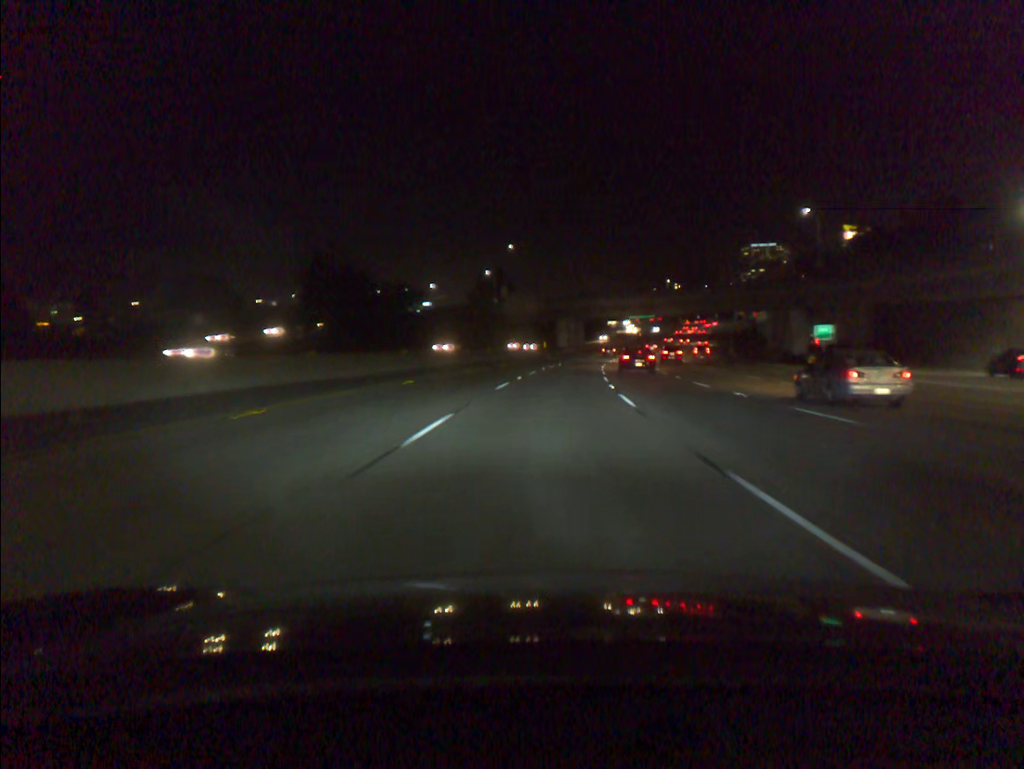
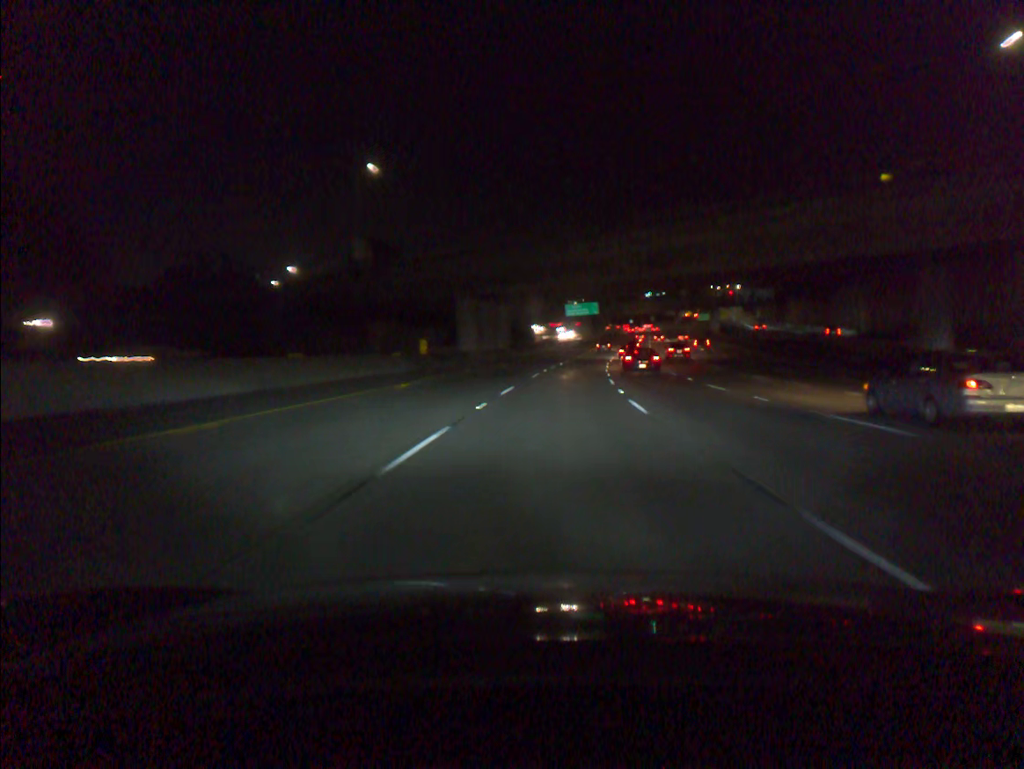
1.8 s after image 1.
(+2.8, +60.4) m; +6°
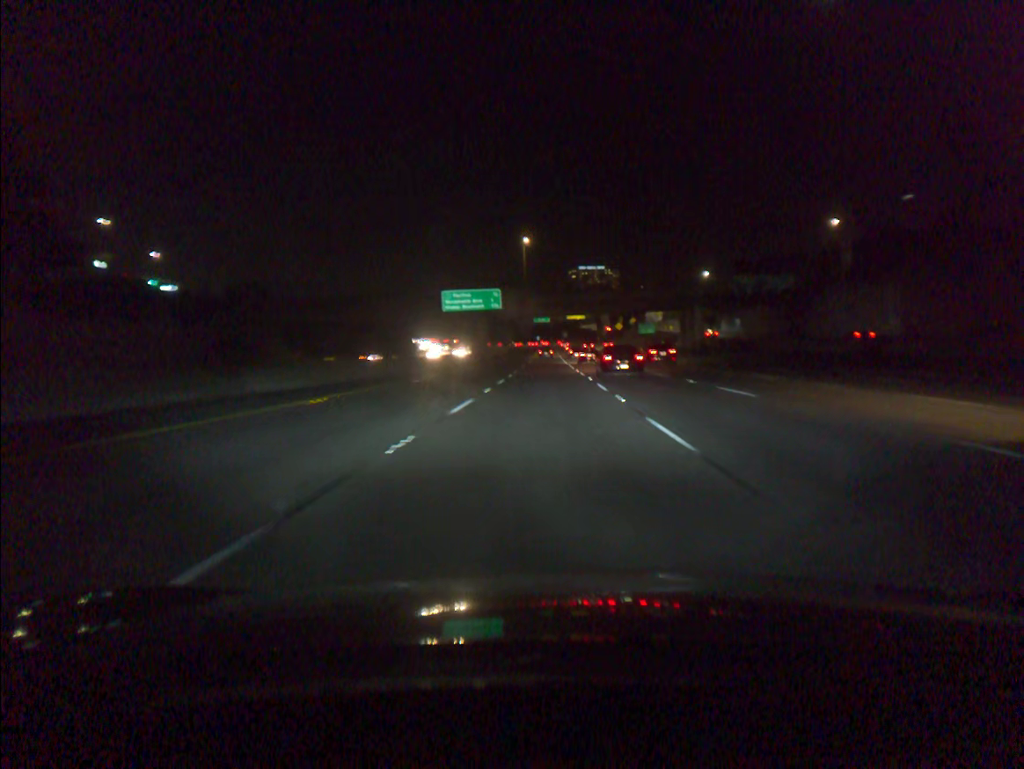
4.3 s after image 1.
(+5.6, +79.5) m; +7°
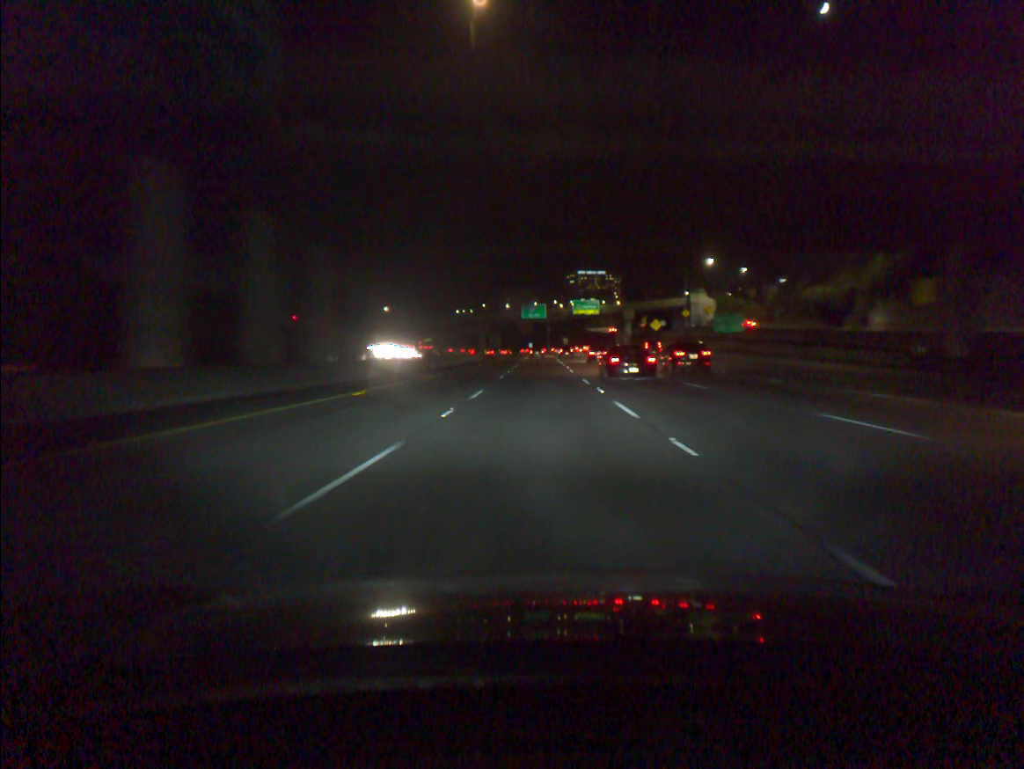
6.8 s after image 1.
(+0.9, +82.4) m; +1°
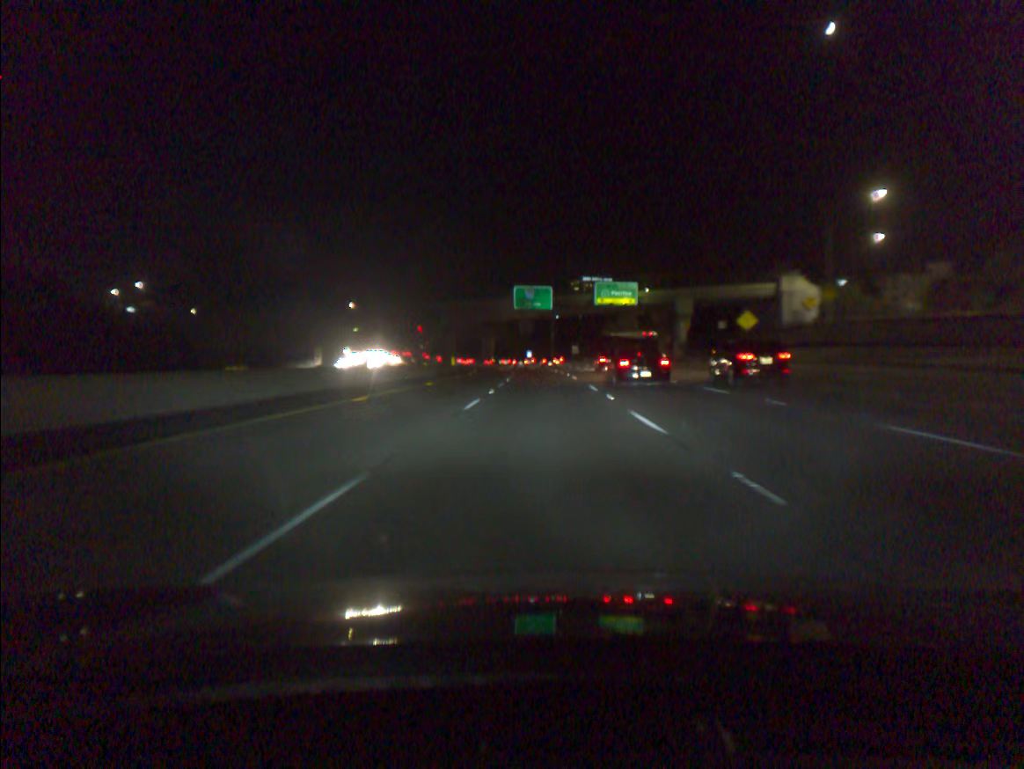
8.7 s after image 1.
(-0.1, +61.1) m; 0°
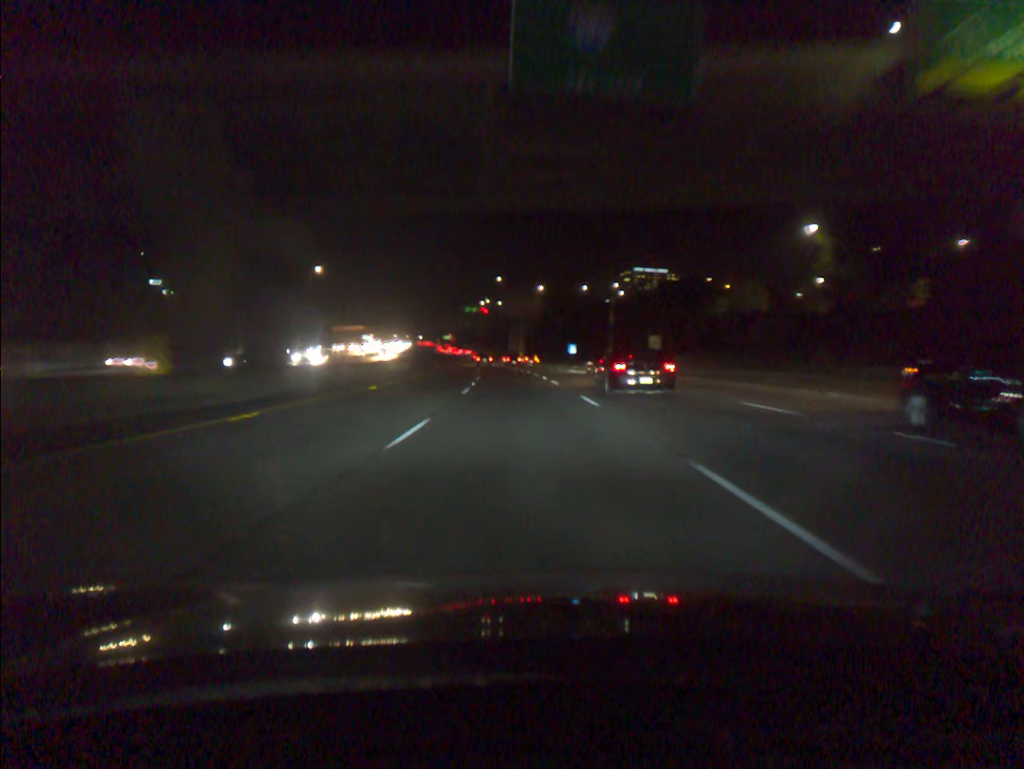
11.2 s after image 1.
(-1.1, +80.9) m; -3°
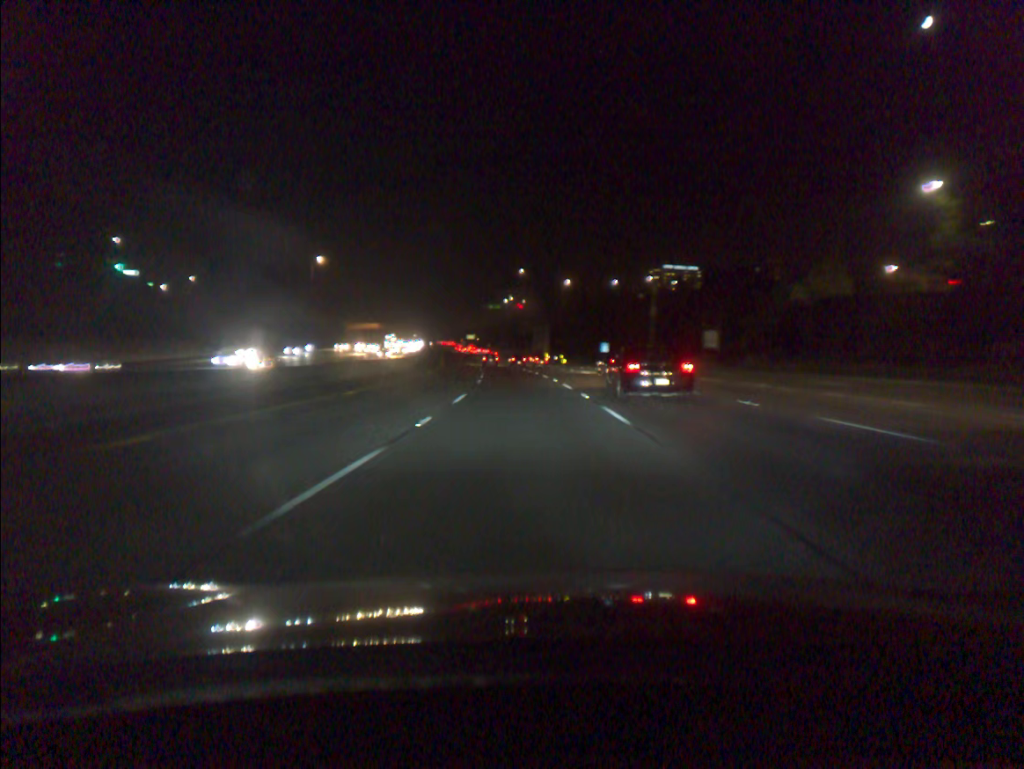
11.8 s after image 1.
(-0.3, +19.5) m; -2°
